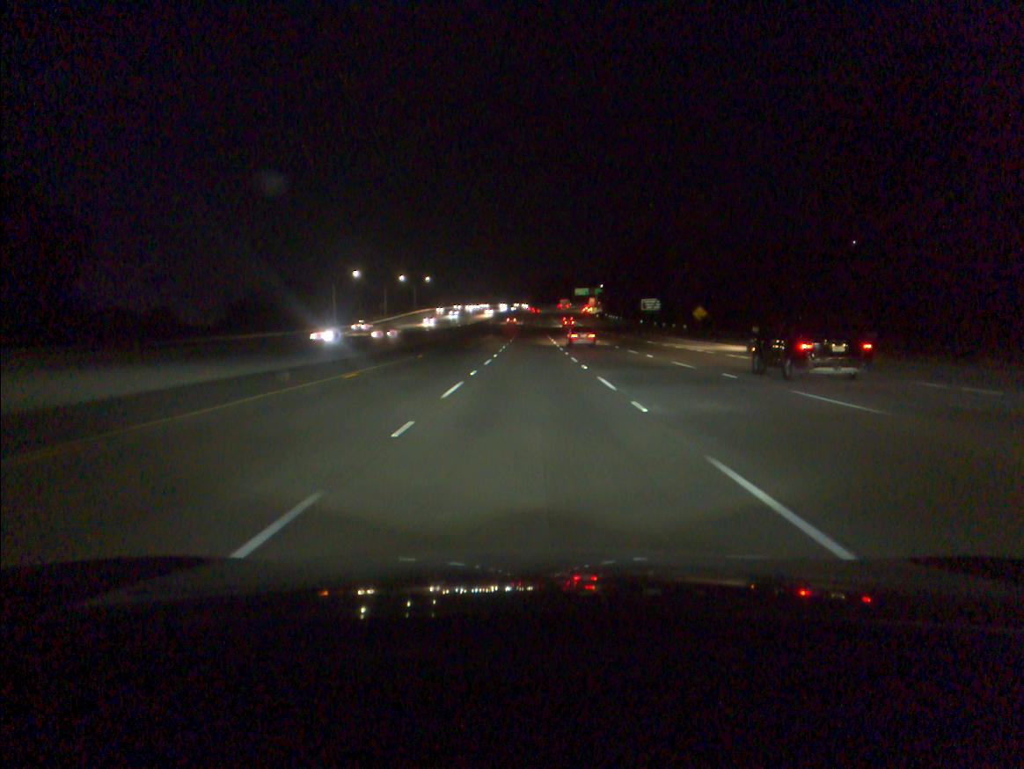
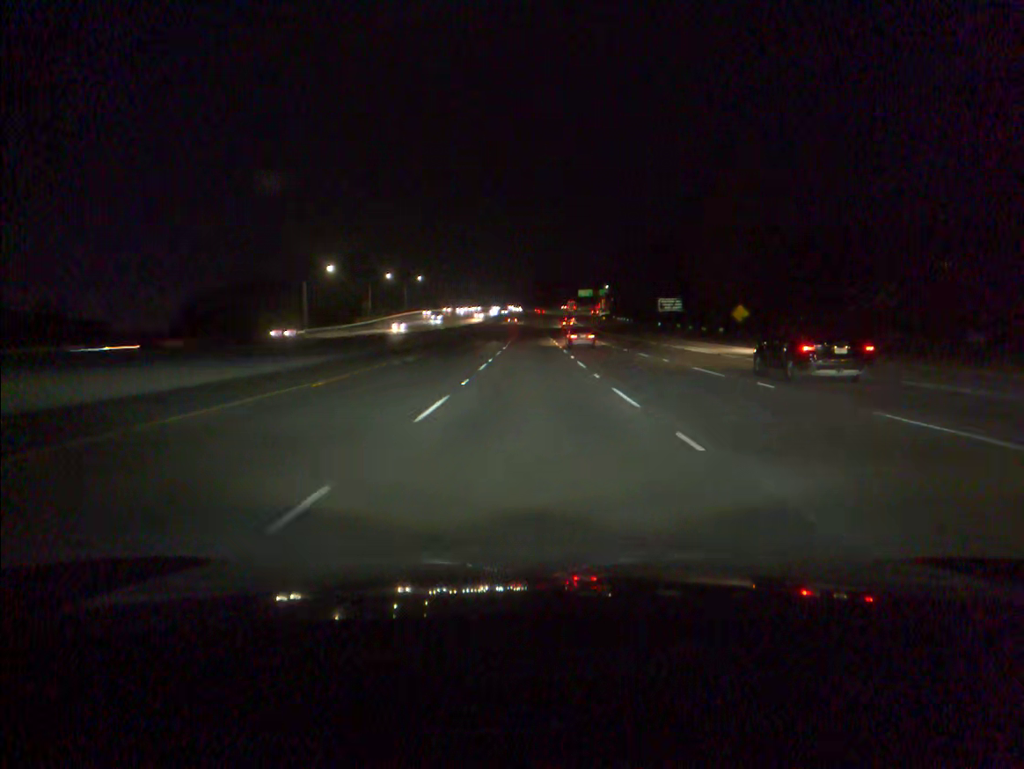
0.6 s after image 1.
(0.0, +18.2) m; 0°
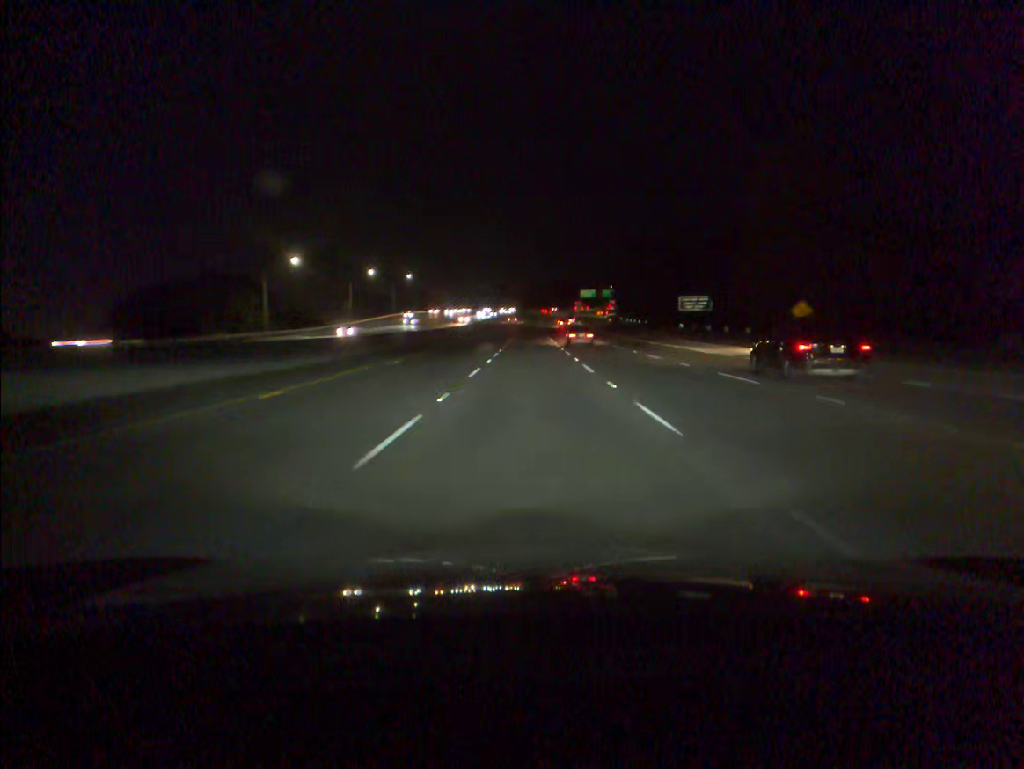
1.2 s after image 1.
(0.0, +18.1) m; 0°
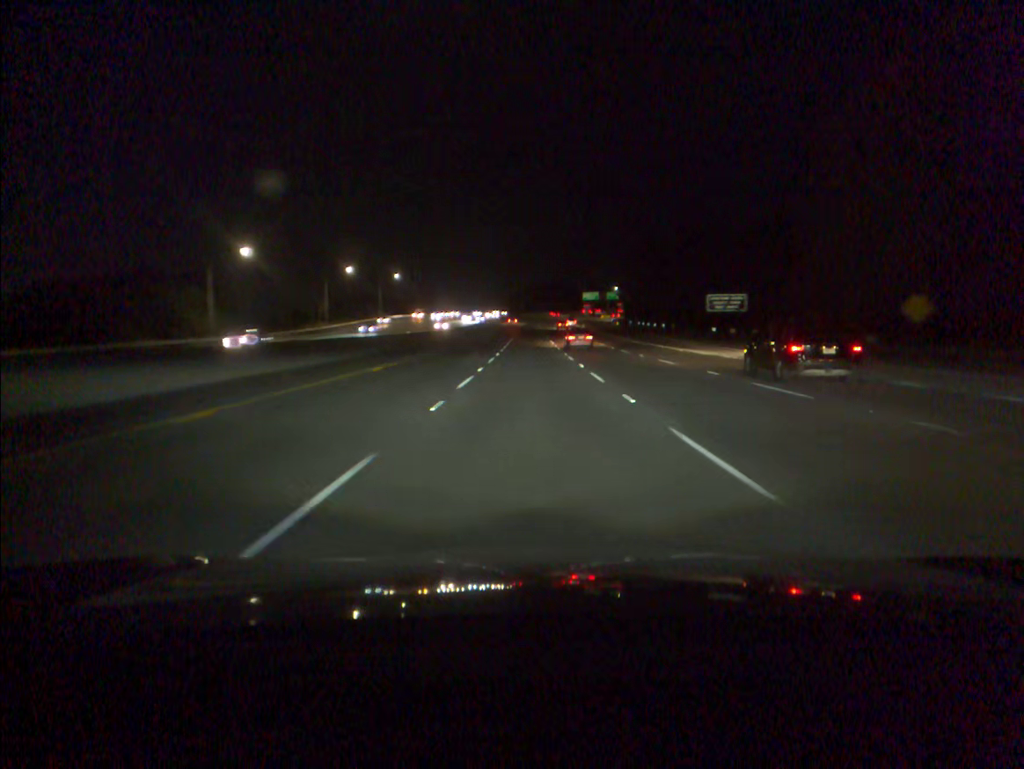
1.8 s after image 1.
(0.0, +18.1) m; 0°
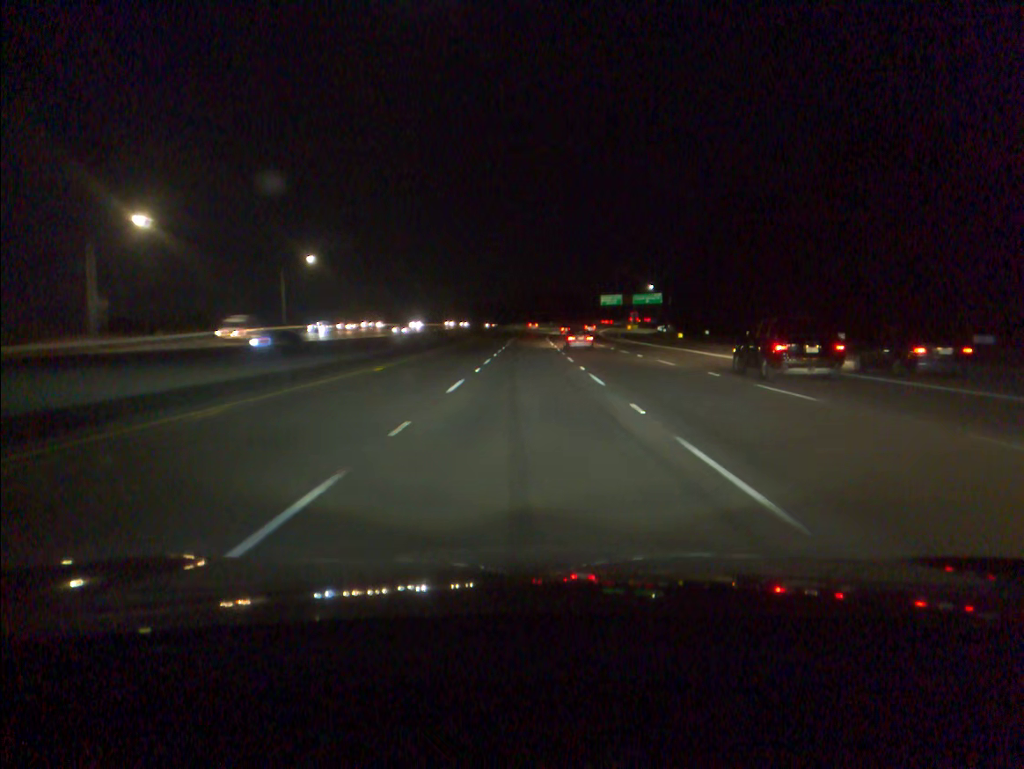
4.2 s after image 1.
(+0.1, +72.2) m; 0°
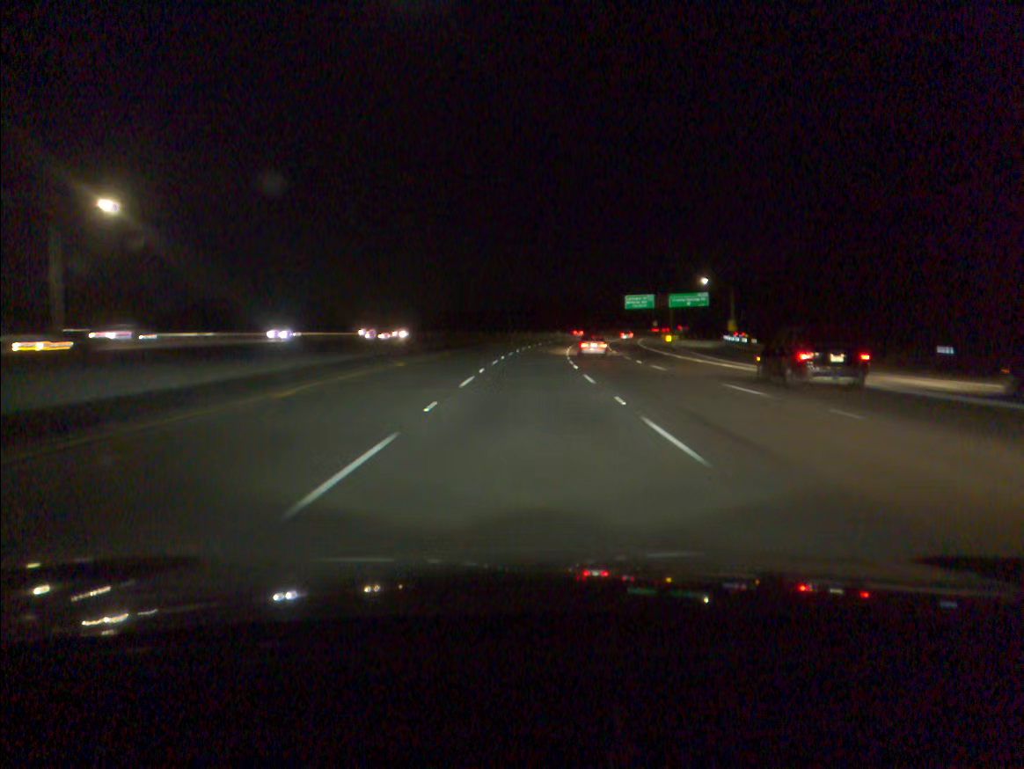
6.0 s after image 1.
(0.0, +54.0) m; 0°
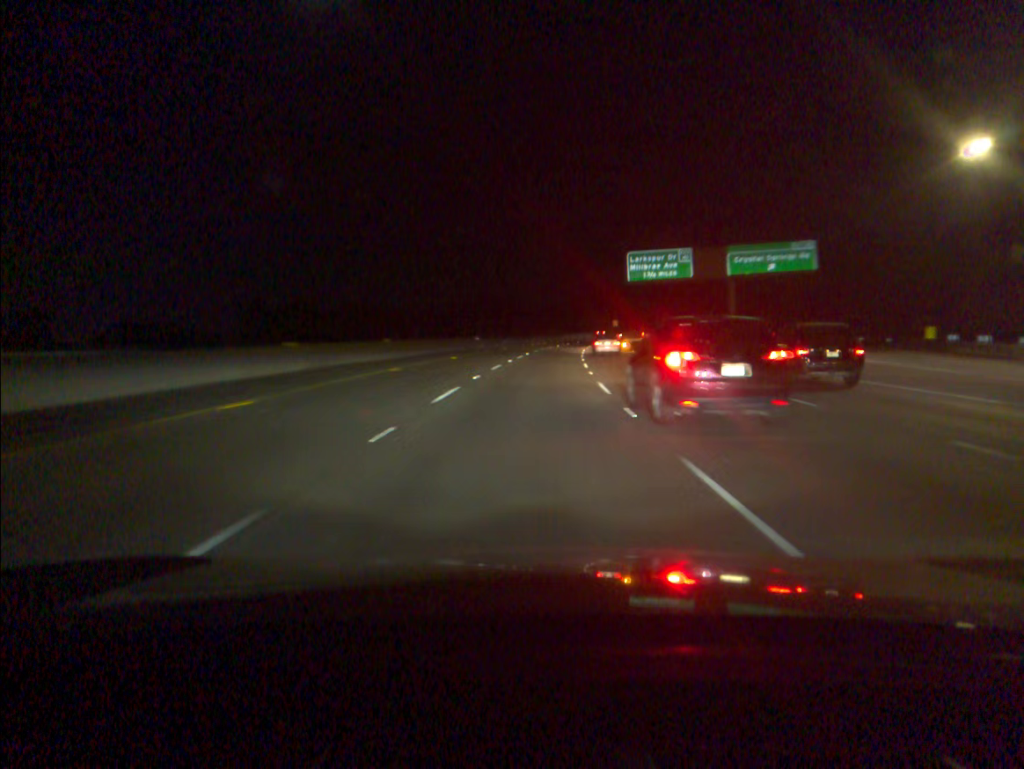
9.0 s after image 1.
(+3.5, +89.7) m; +6°
